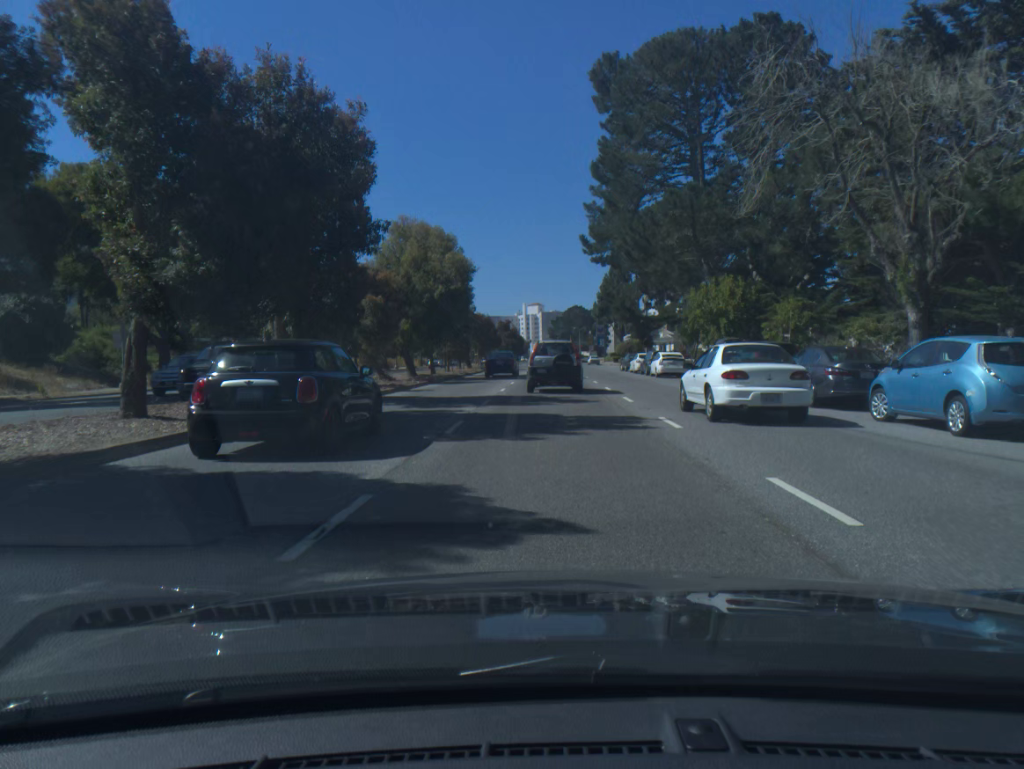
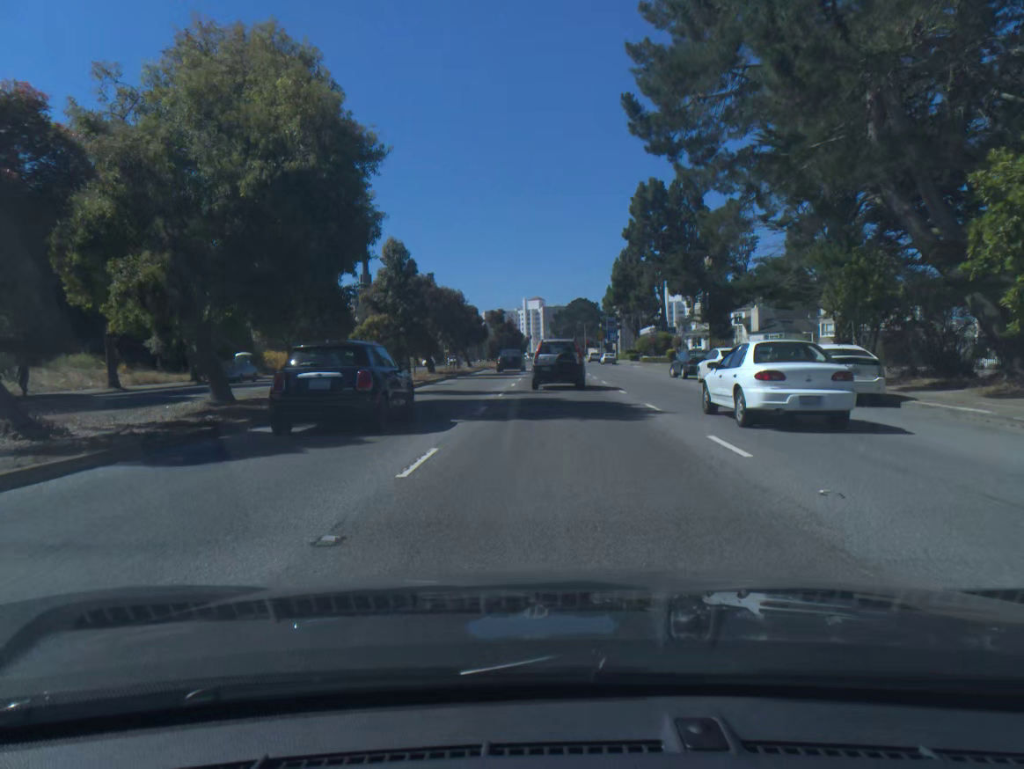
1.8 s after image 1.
(0.0, +25.6) m; 0°
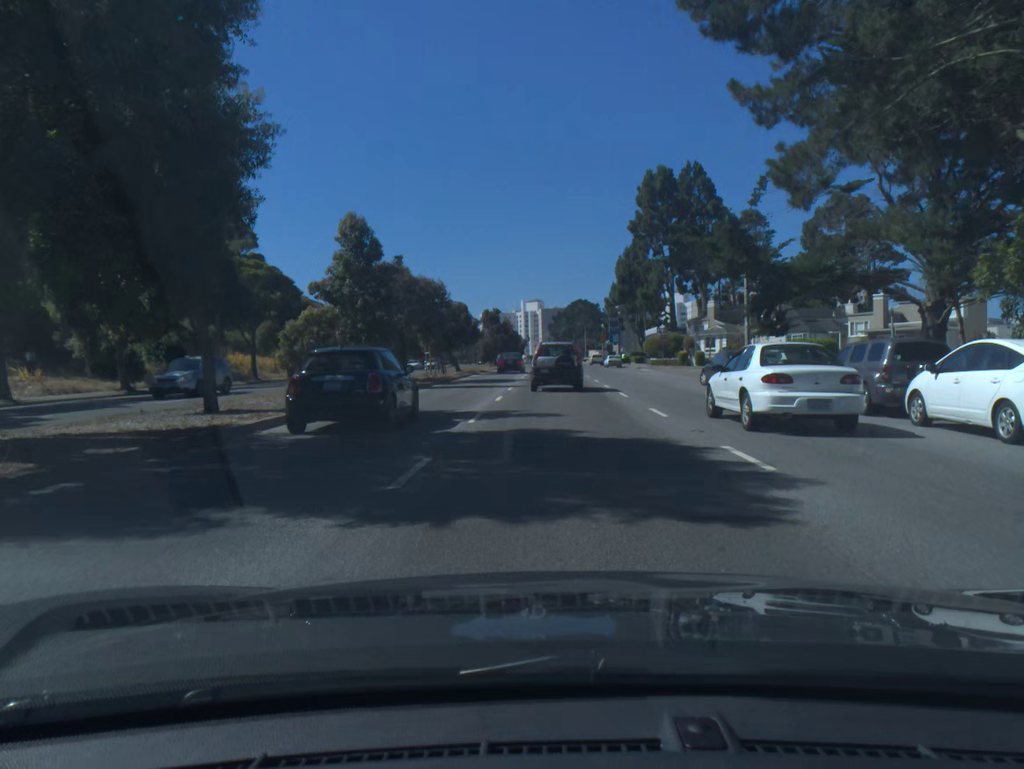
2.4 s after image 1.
(0.0, +8.3) m; 0°
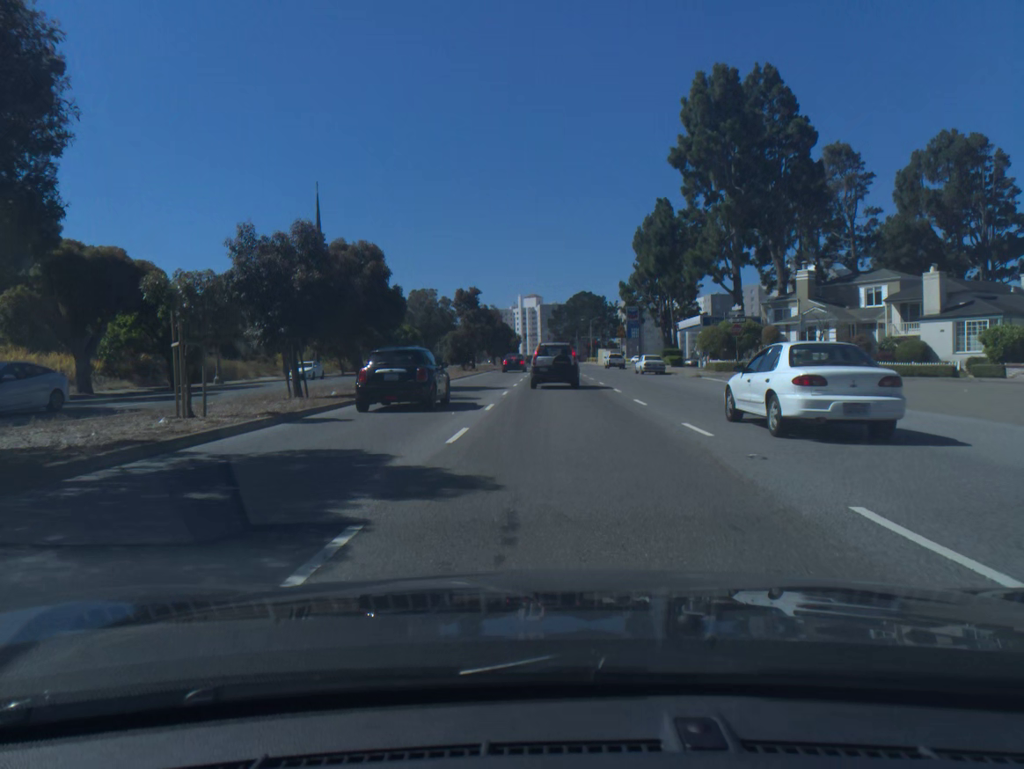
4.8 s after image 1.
(0.0, +32.3) m; 0°
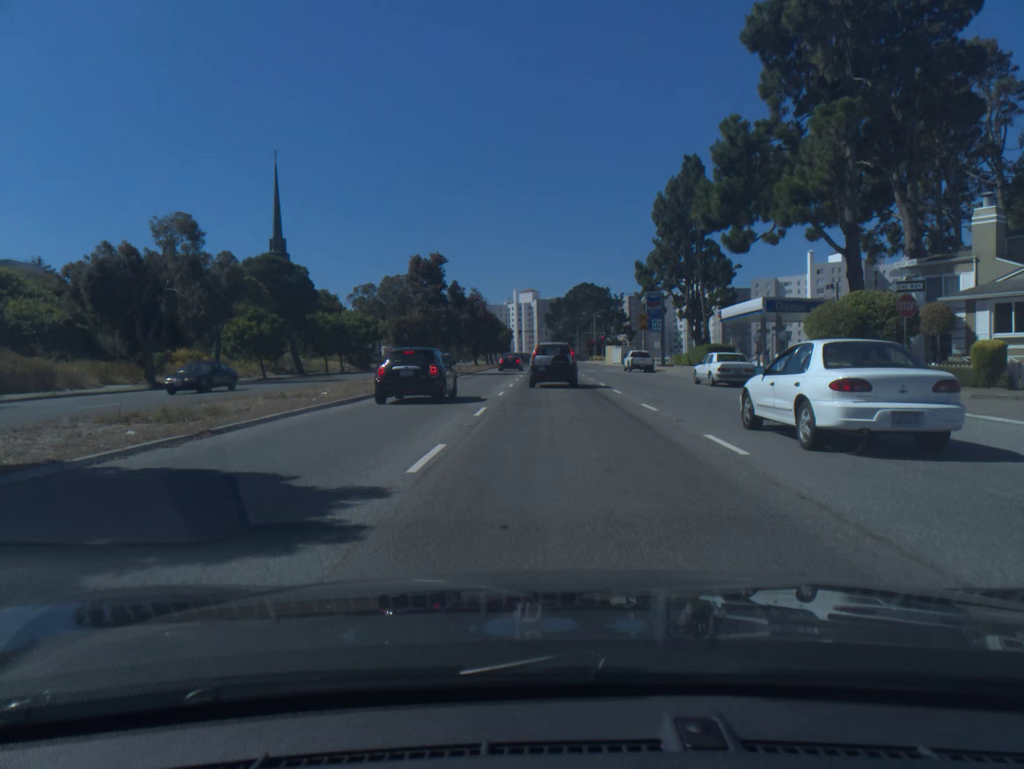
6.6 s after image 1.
(0.0, +23.9) m; 0°
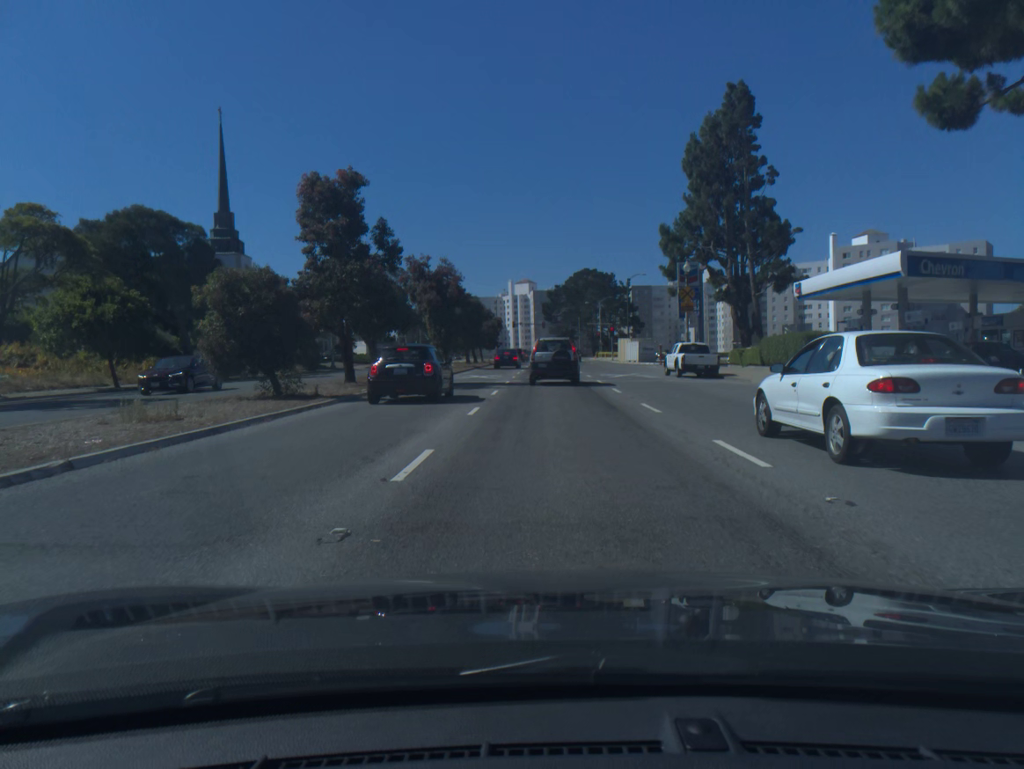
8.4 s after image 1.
(+0.1, +22.6) m; 0°
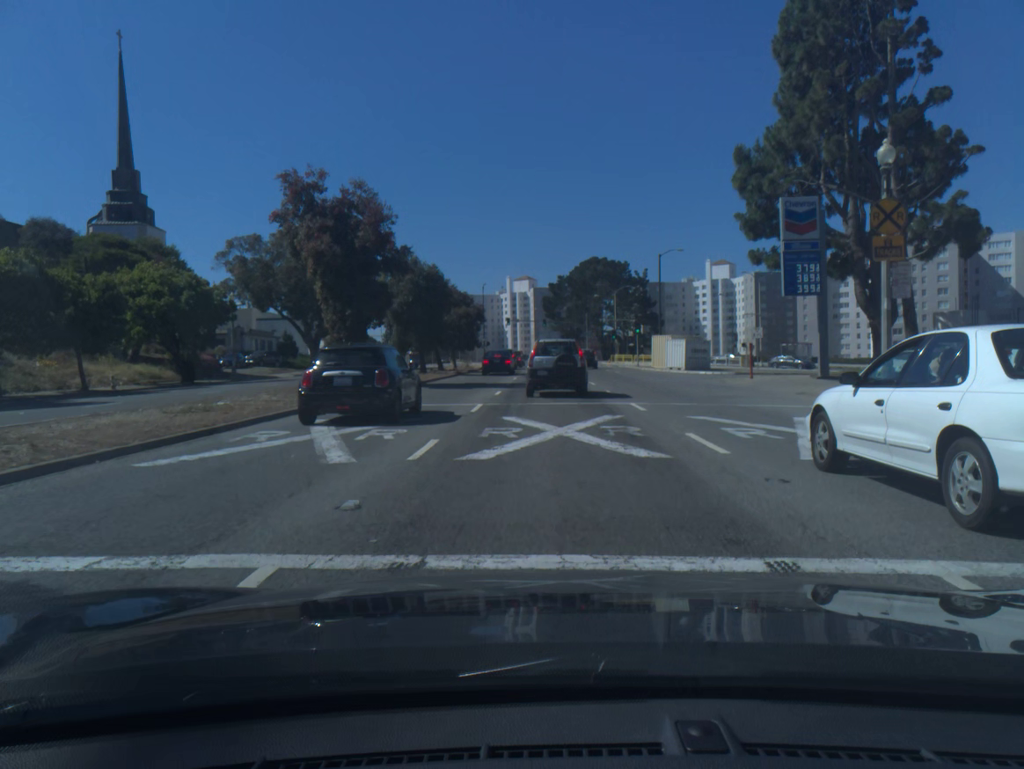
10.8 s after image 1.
(0.0, +27.9) m; 0°
